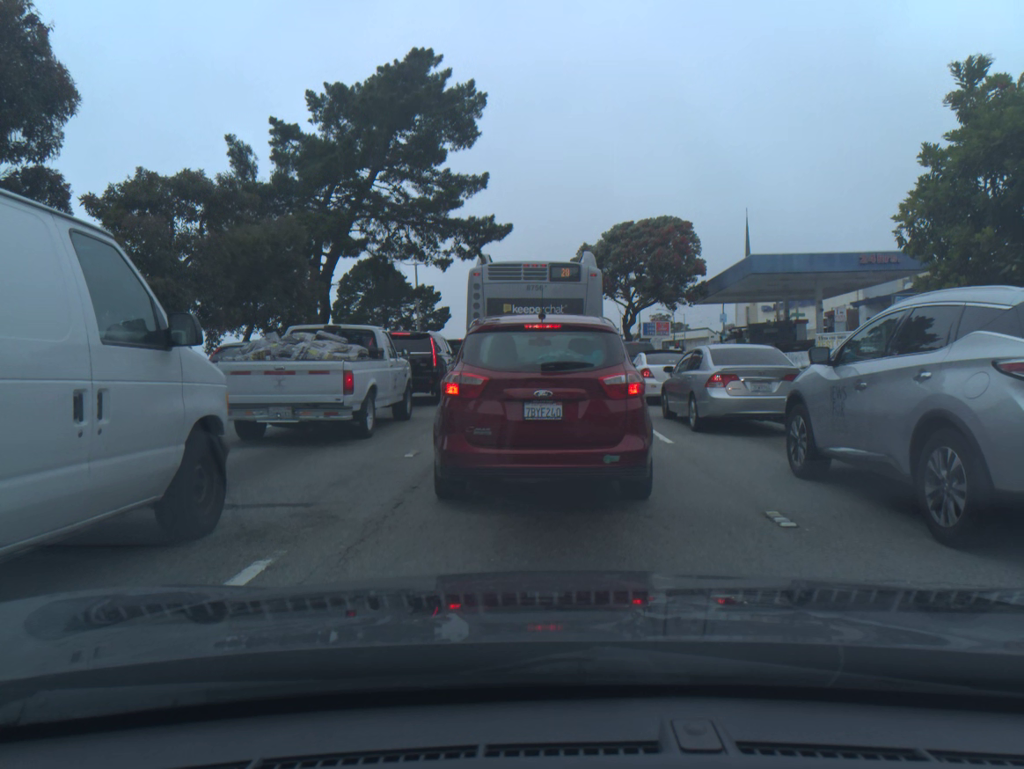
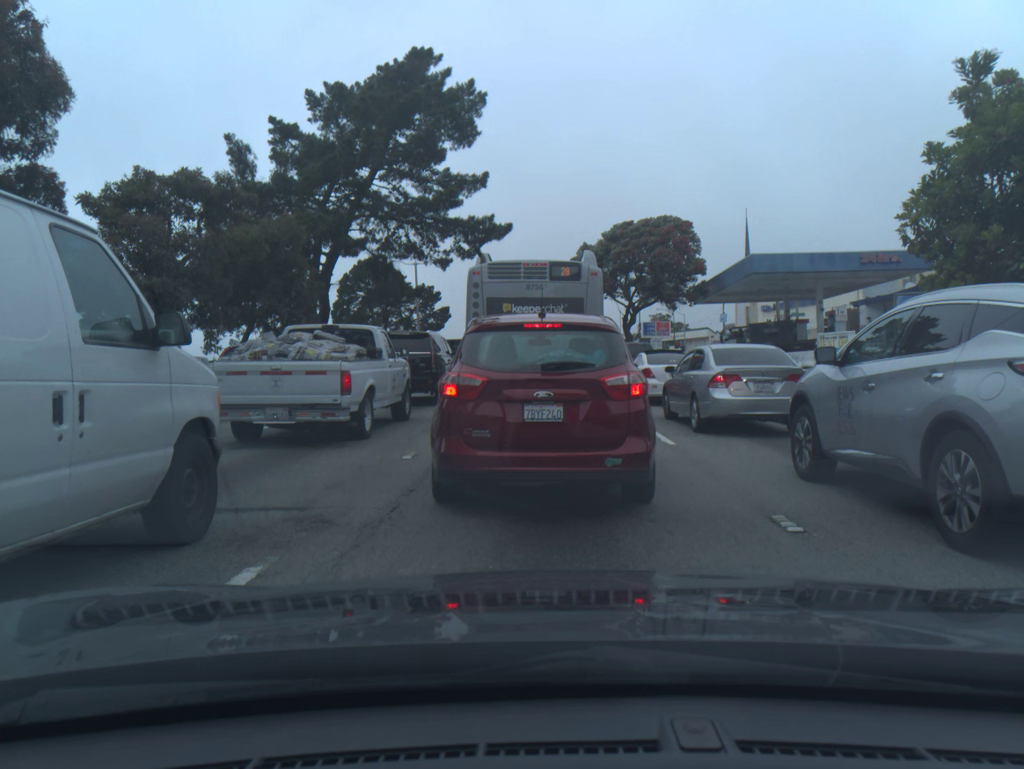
(0.0, +0.2) m; 0°
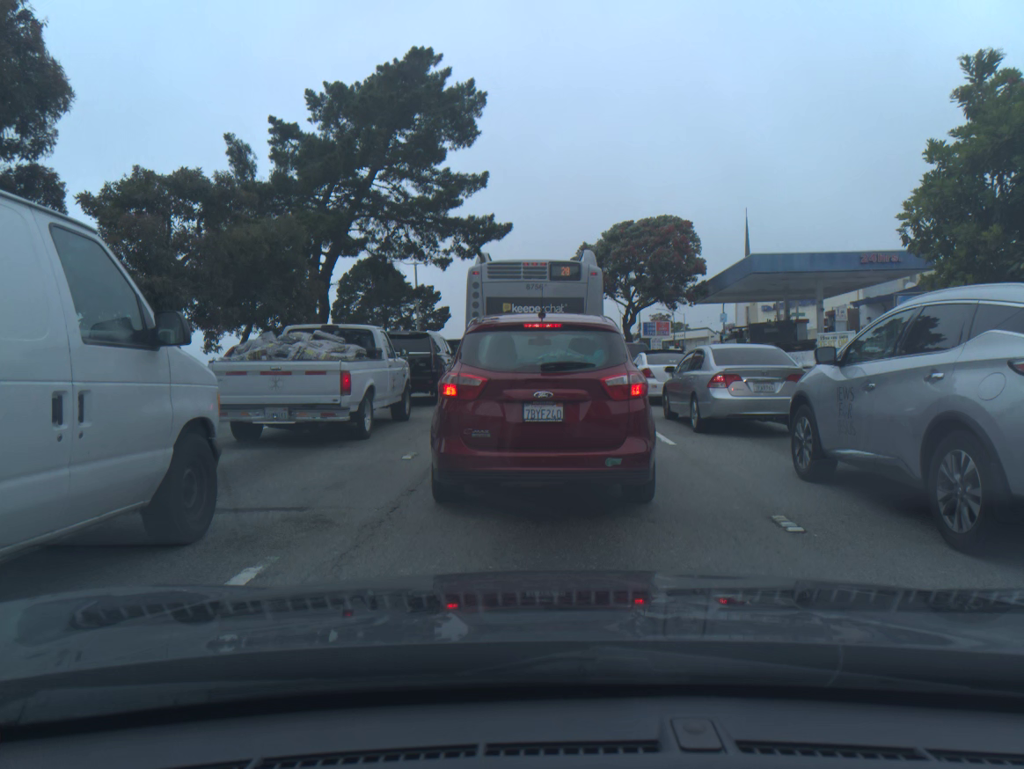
(0.0, 0.0) m; 0°
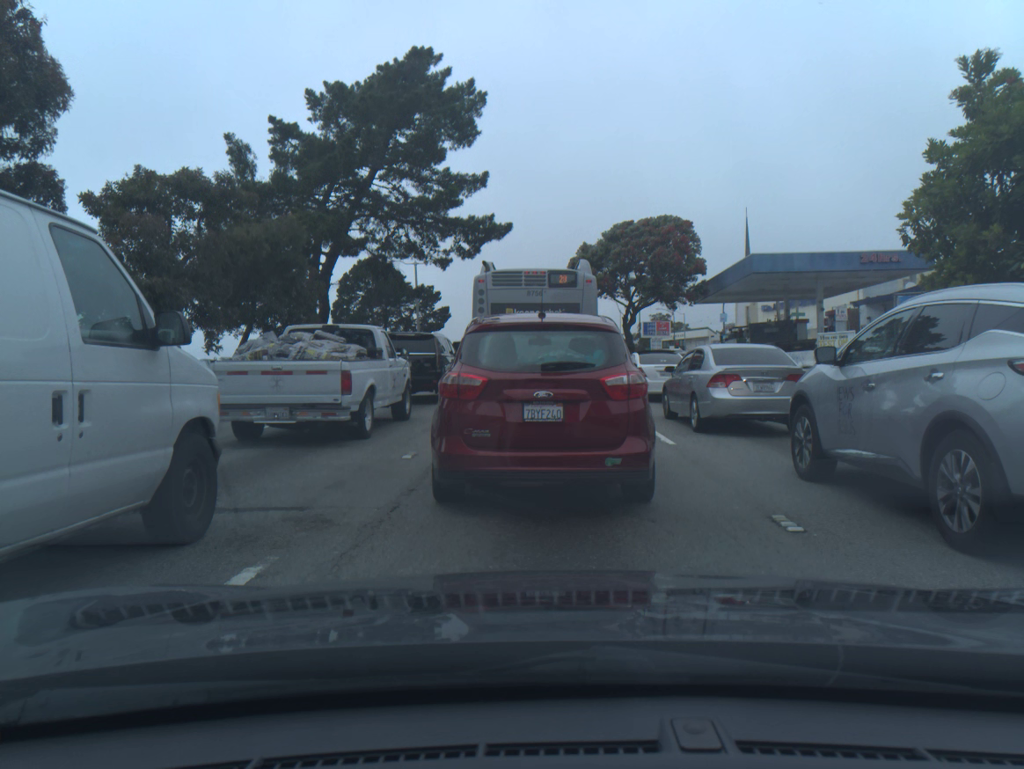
(0.0, 0.0) m; 0°
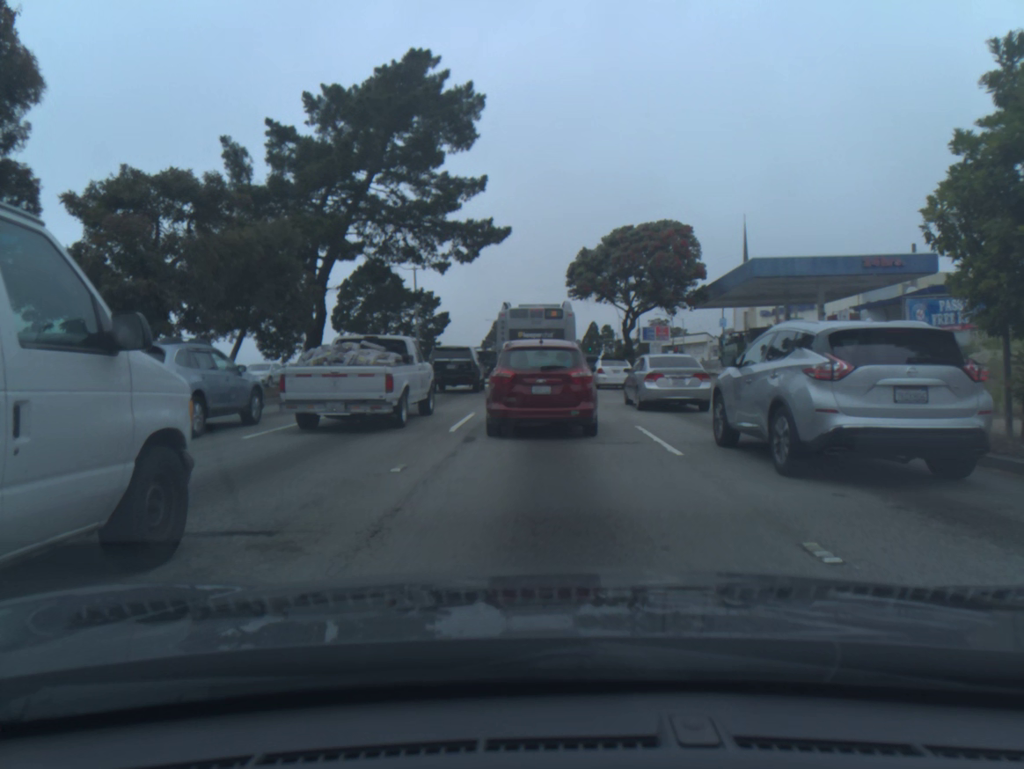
(0.0, +0.6) m; 0°
